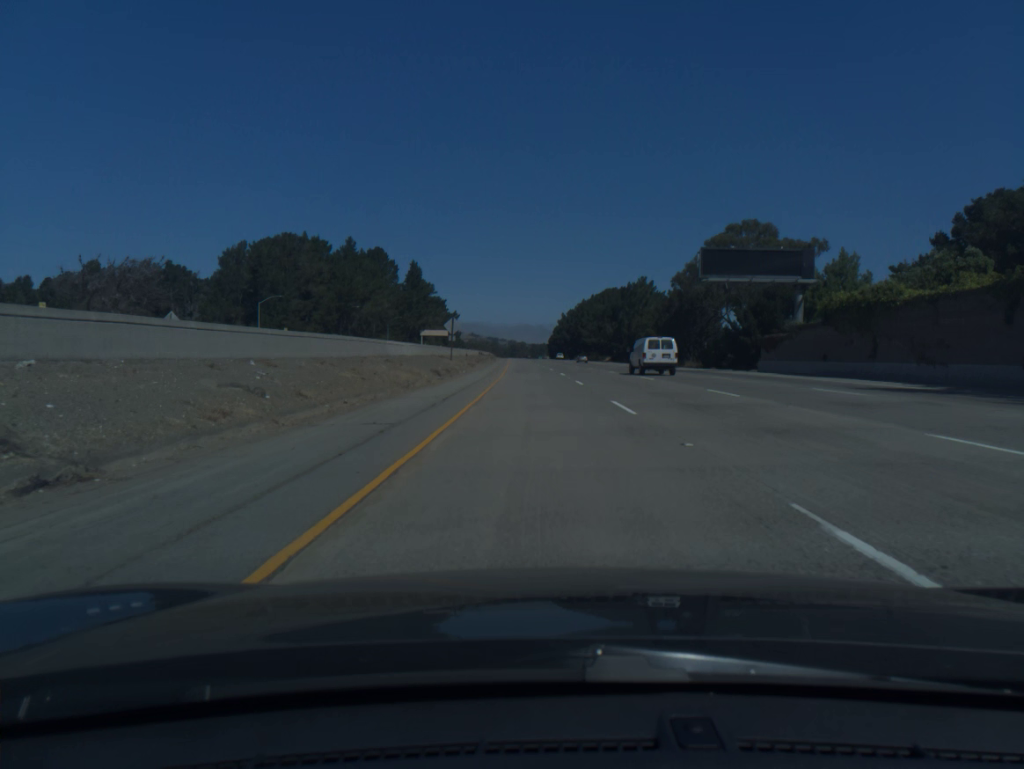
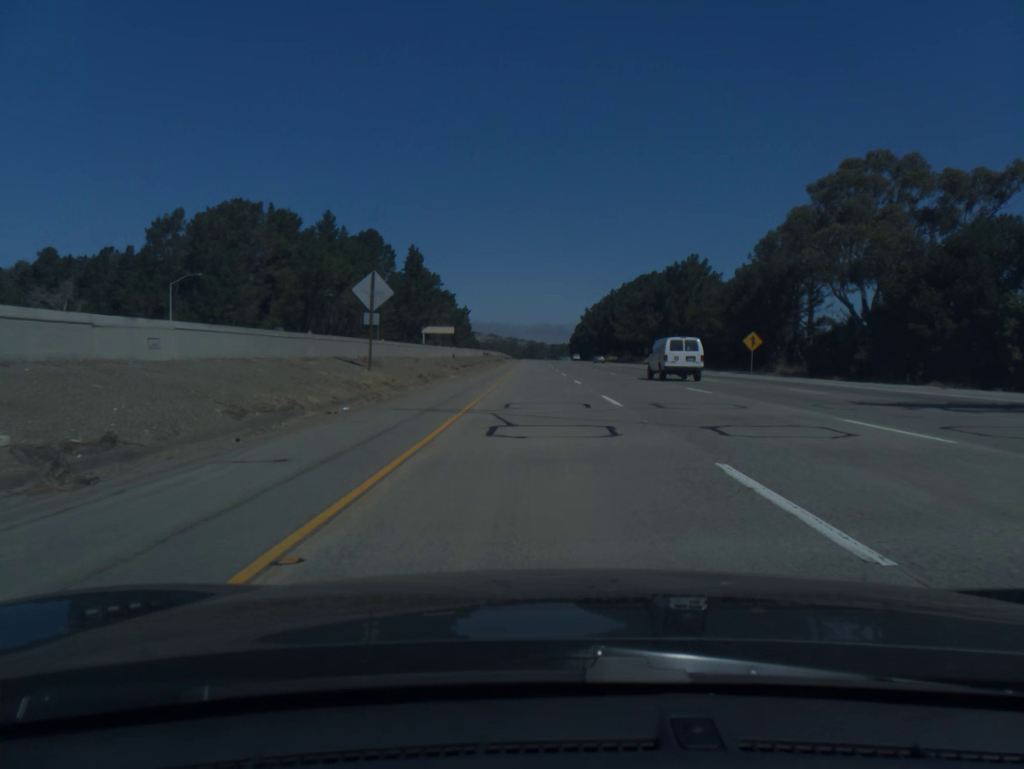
(-0.5, +40.6) m; -1°
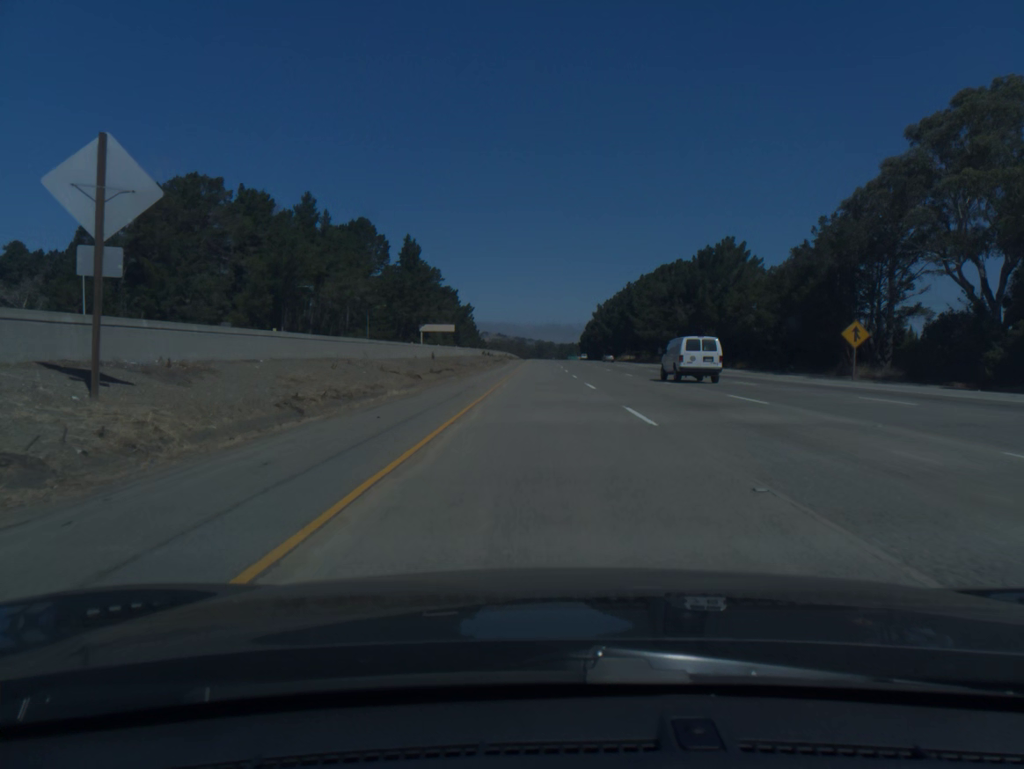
(-0.1, +20.4) m; -1°
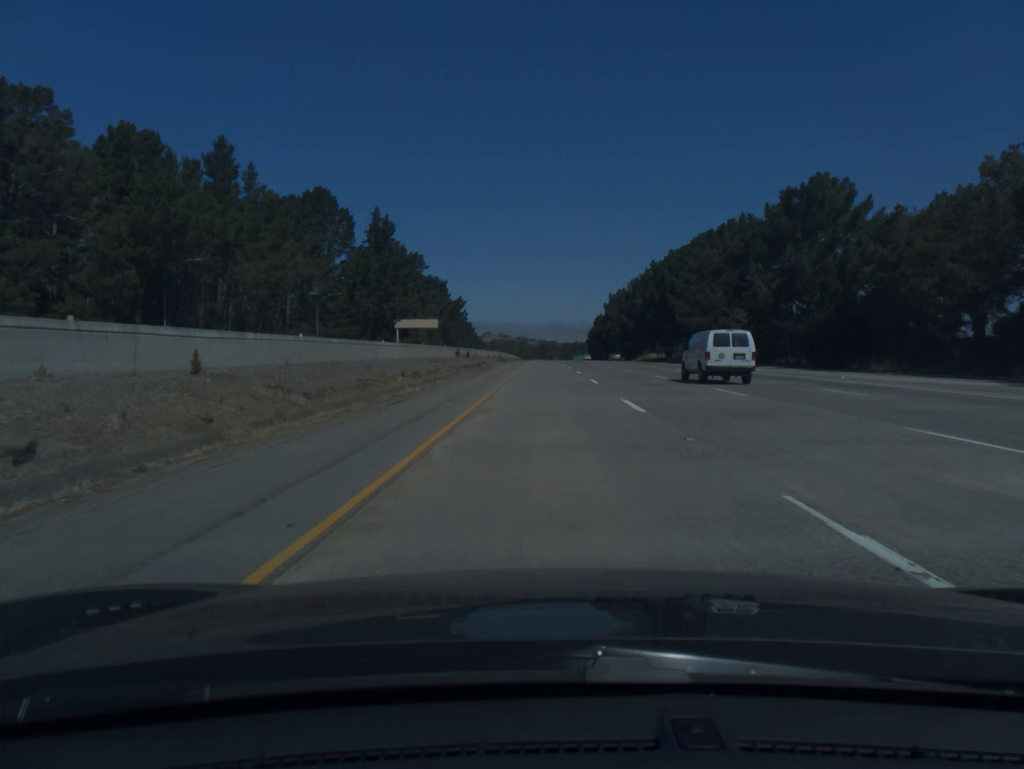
(-0.1, +40.8) m; 0°
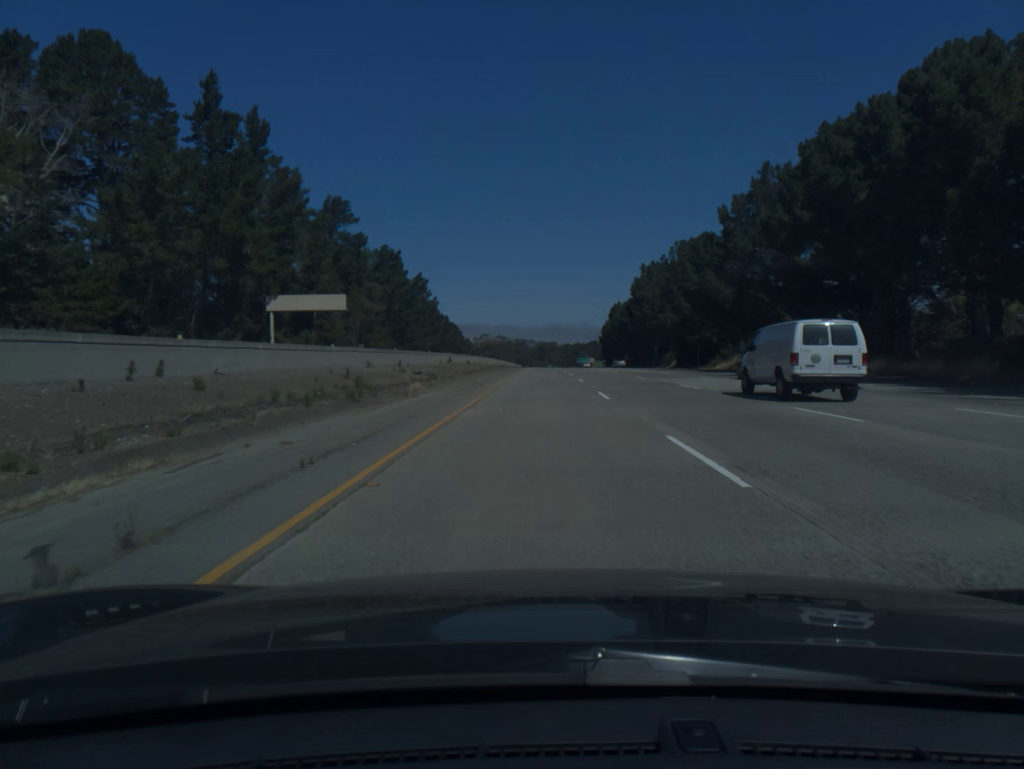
(+0.4, +82.1) m; 0°
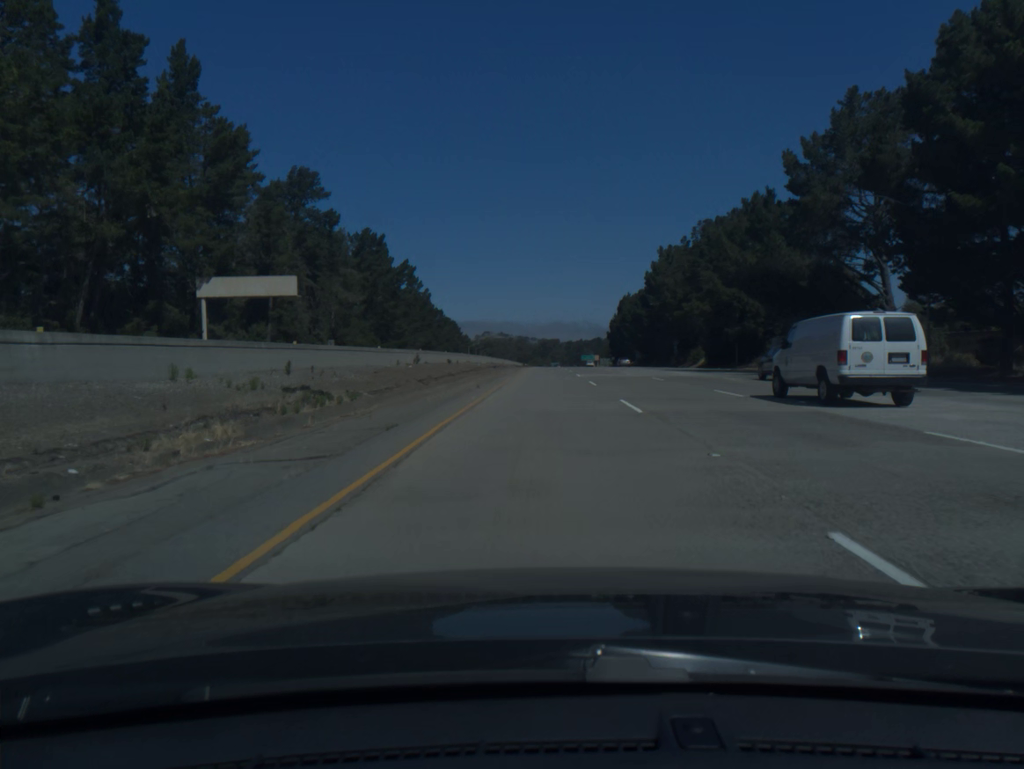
(0.0, +20.5) m; 0°
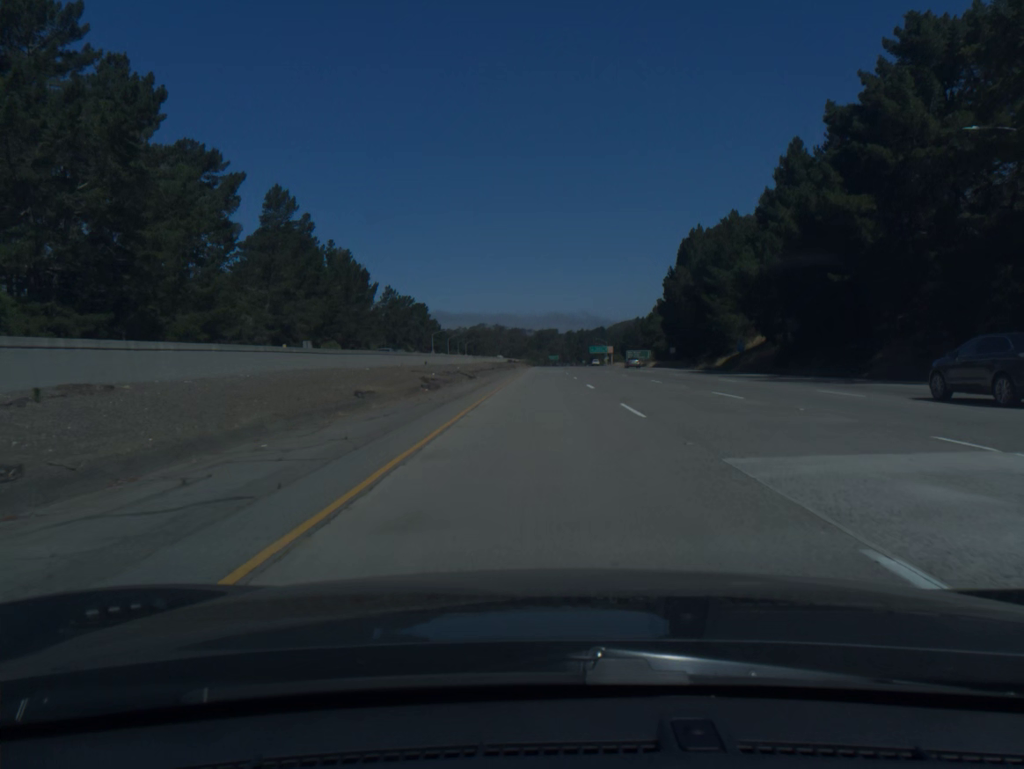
(+0.3, +102.8) m; 0°
